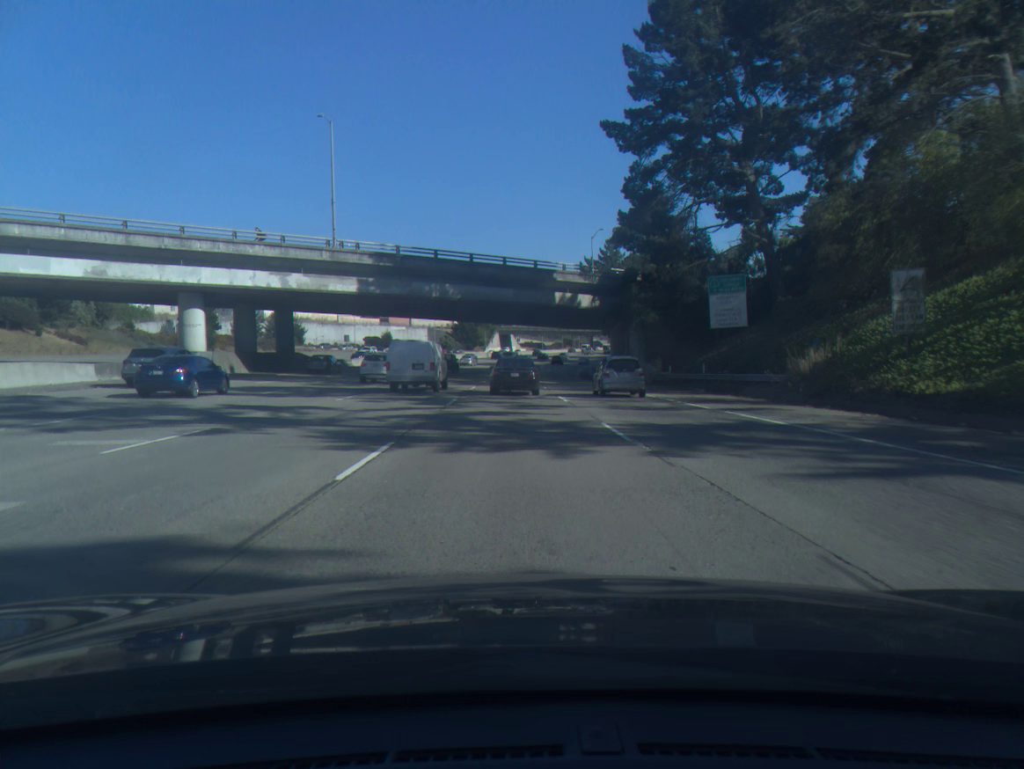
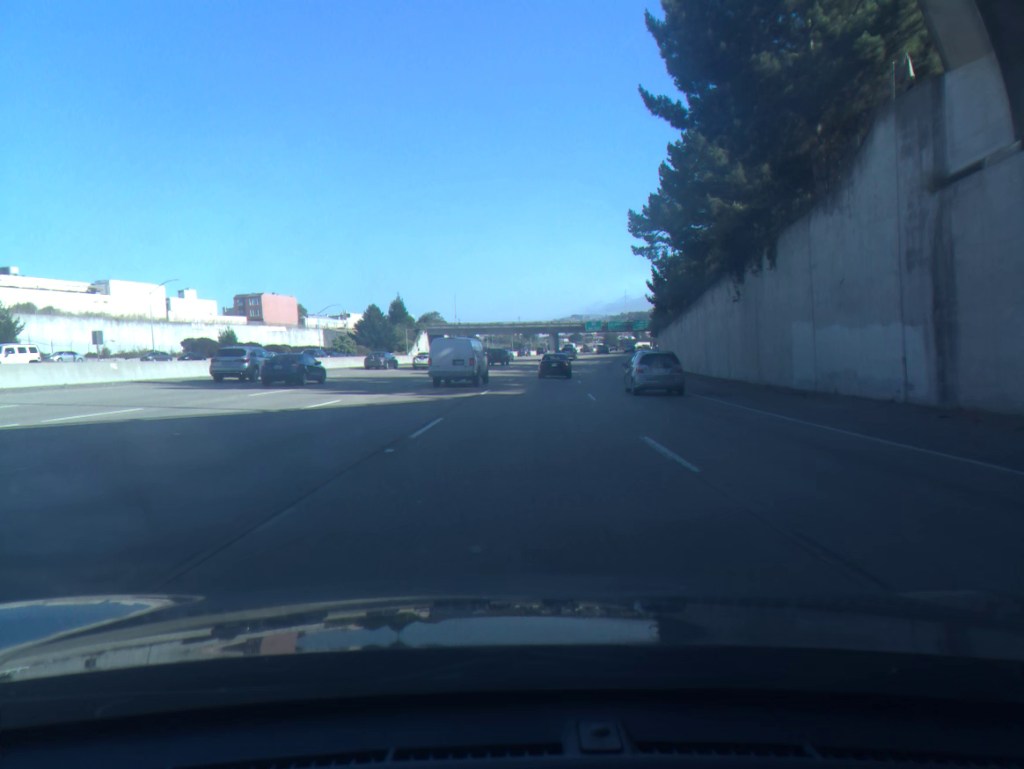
(+1.2, +85.8) m; +4°
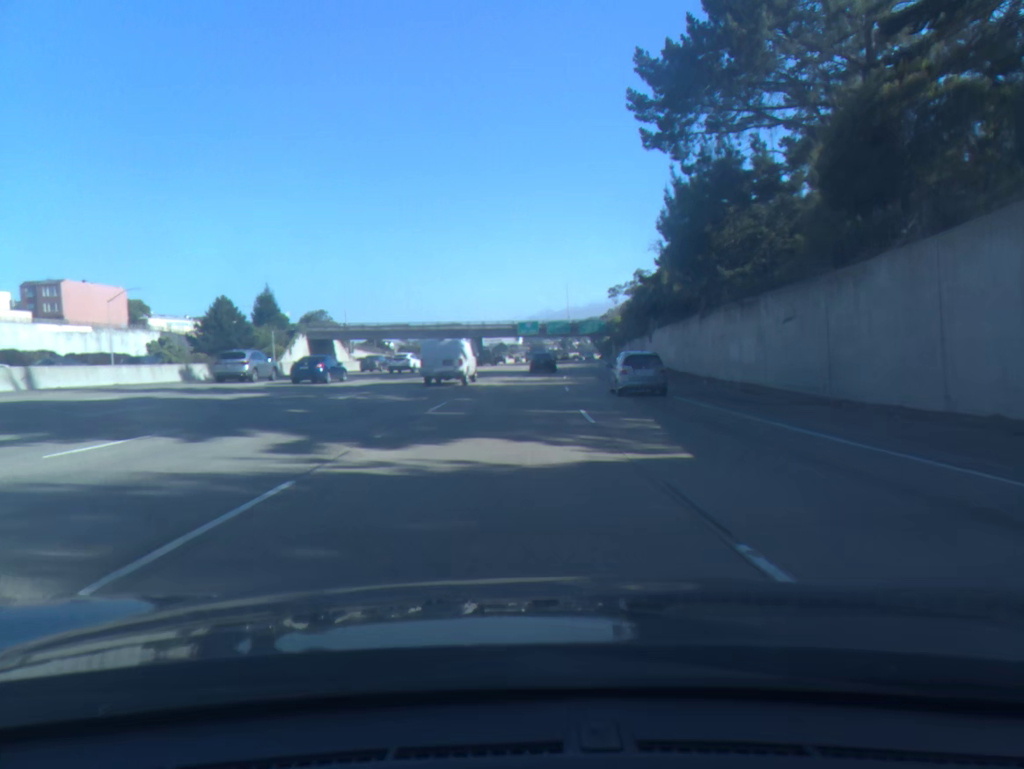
(+2.6, +51.3) m; +6°
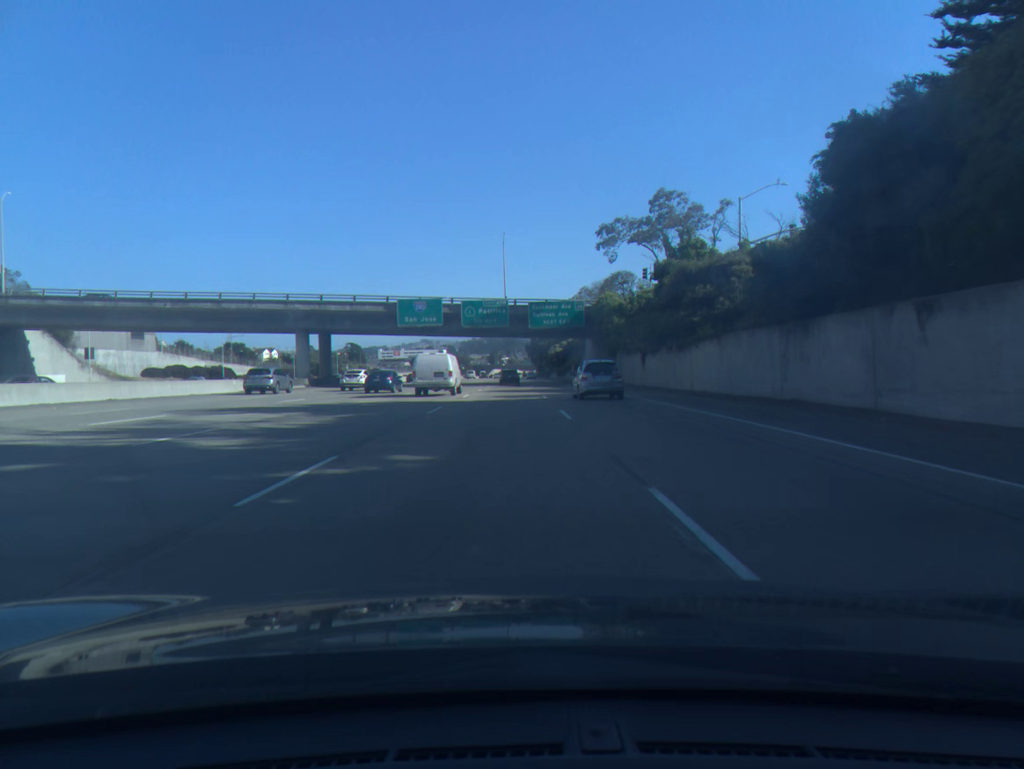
(+4.9, +84.7) m; +6°
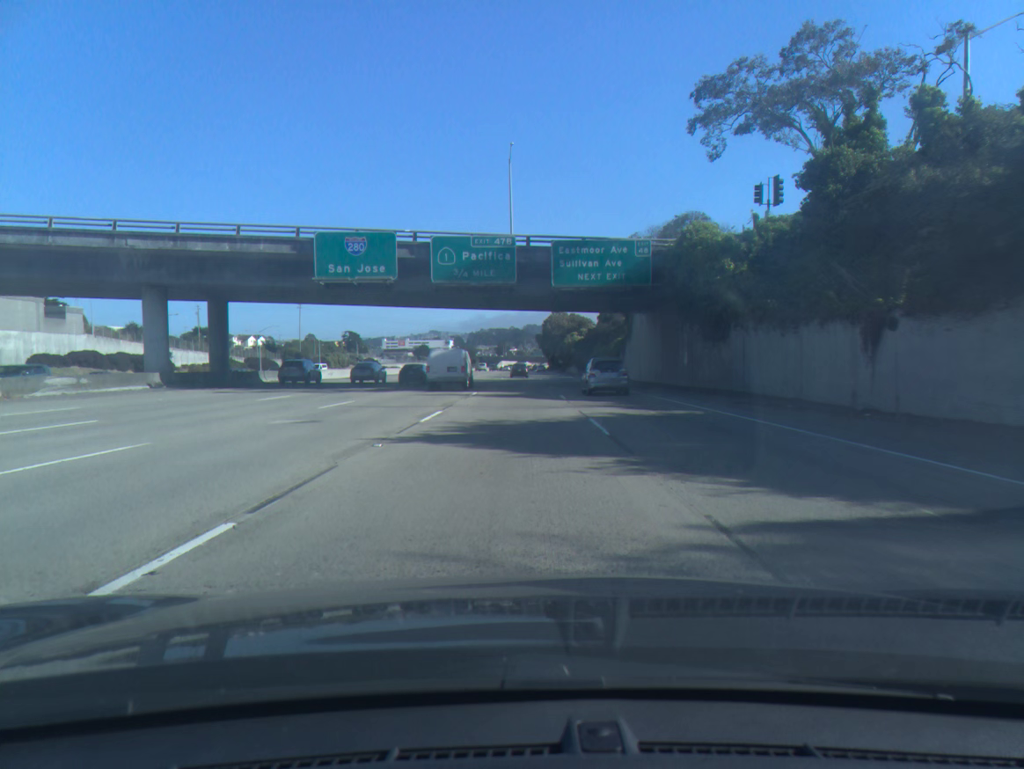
(-0.2, +33.7) m; -1°
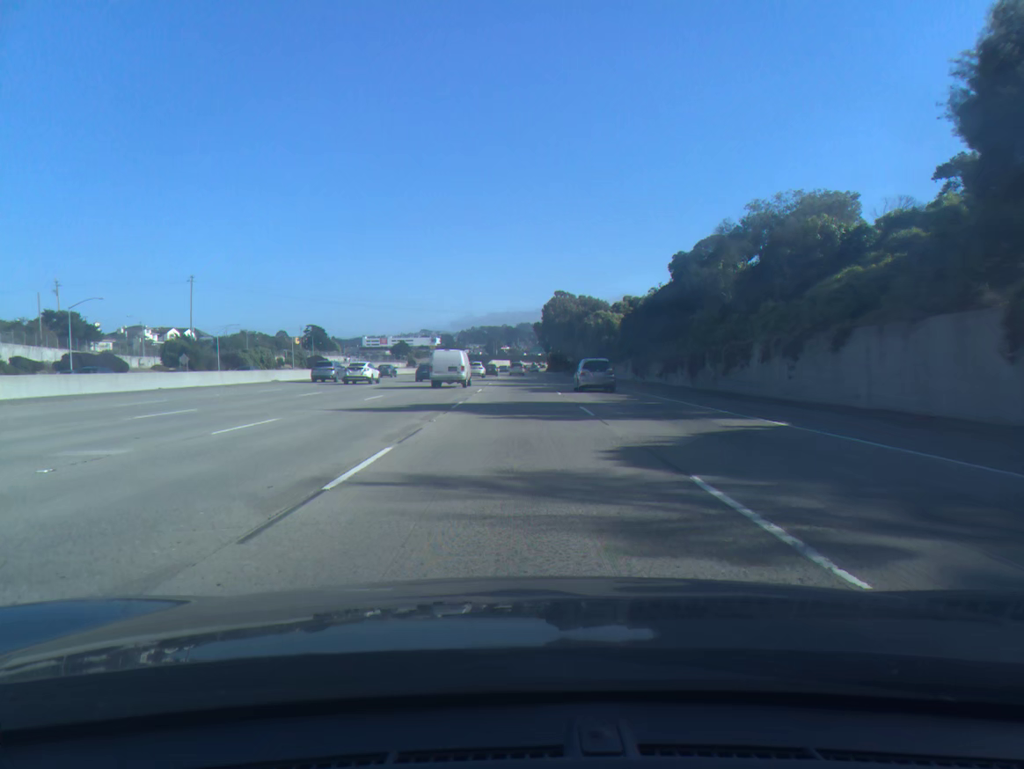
(+0.4, +67.8) m; +1°
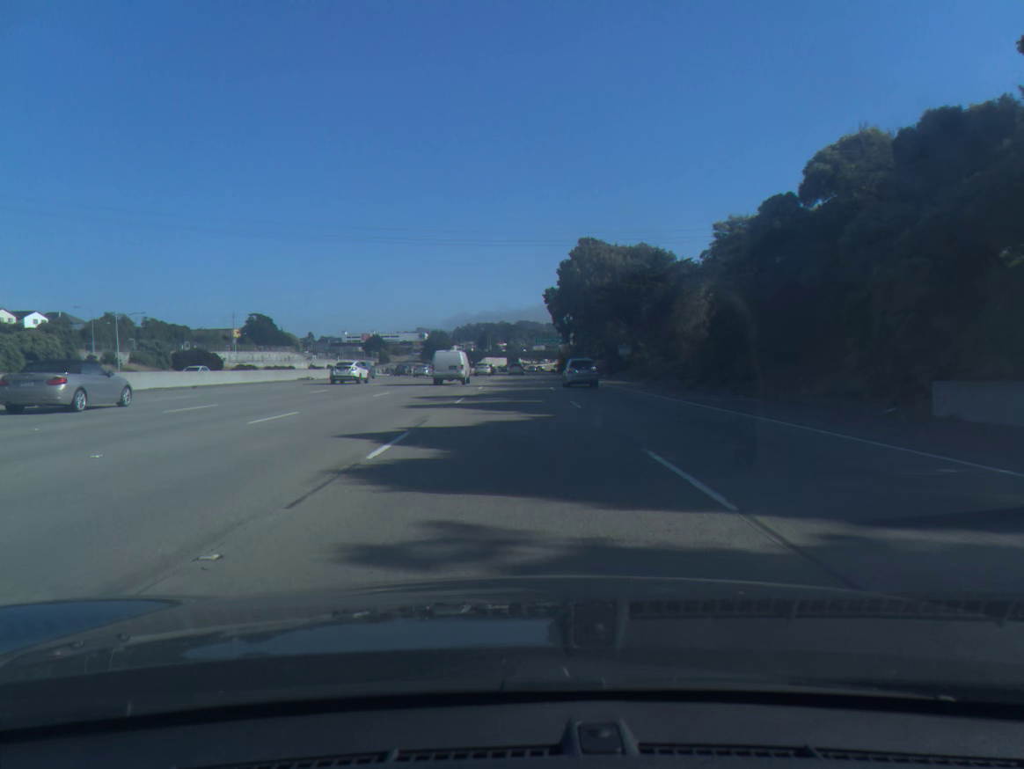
(+0.1, +85.4) m; 0°
